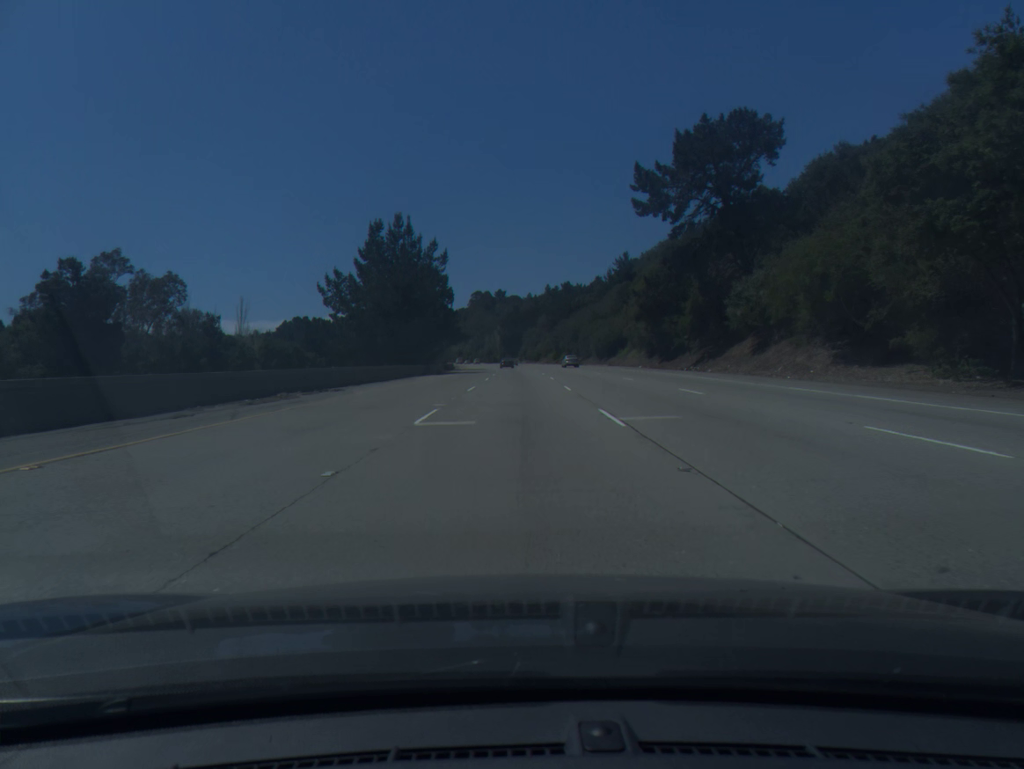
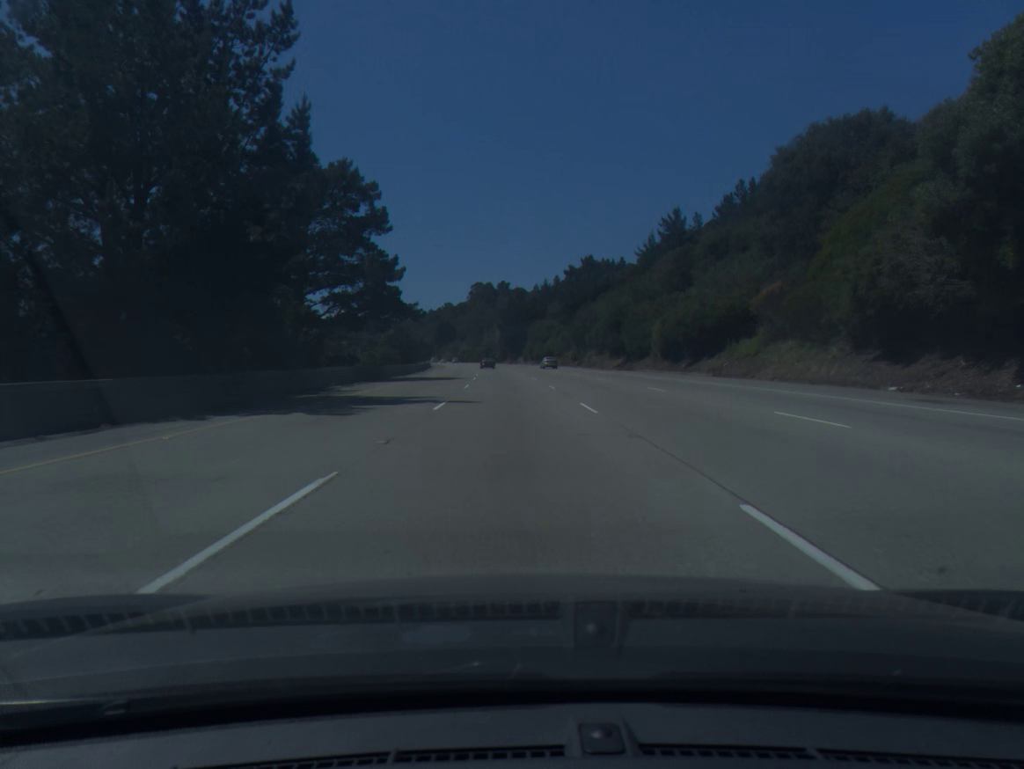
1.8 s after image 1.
(+0.1, +54.8) m; 0°
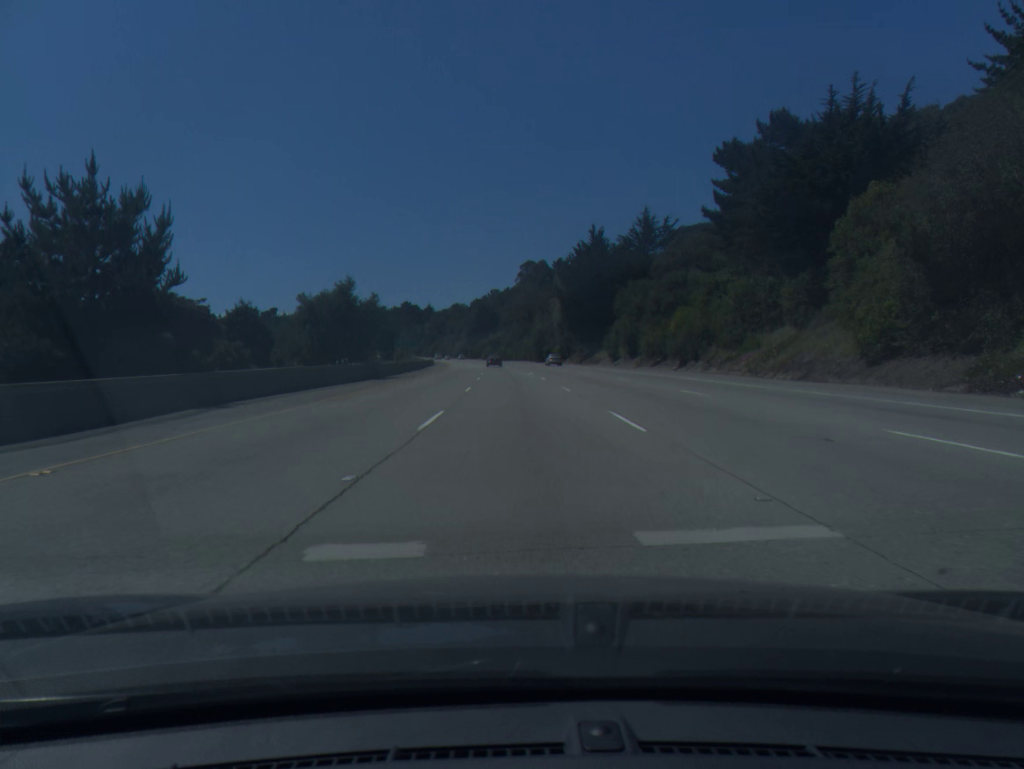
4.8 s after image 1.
(-3.2, +91.4) m; -4°
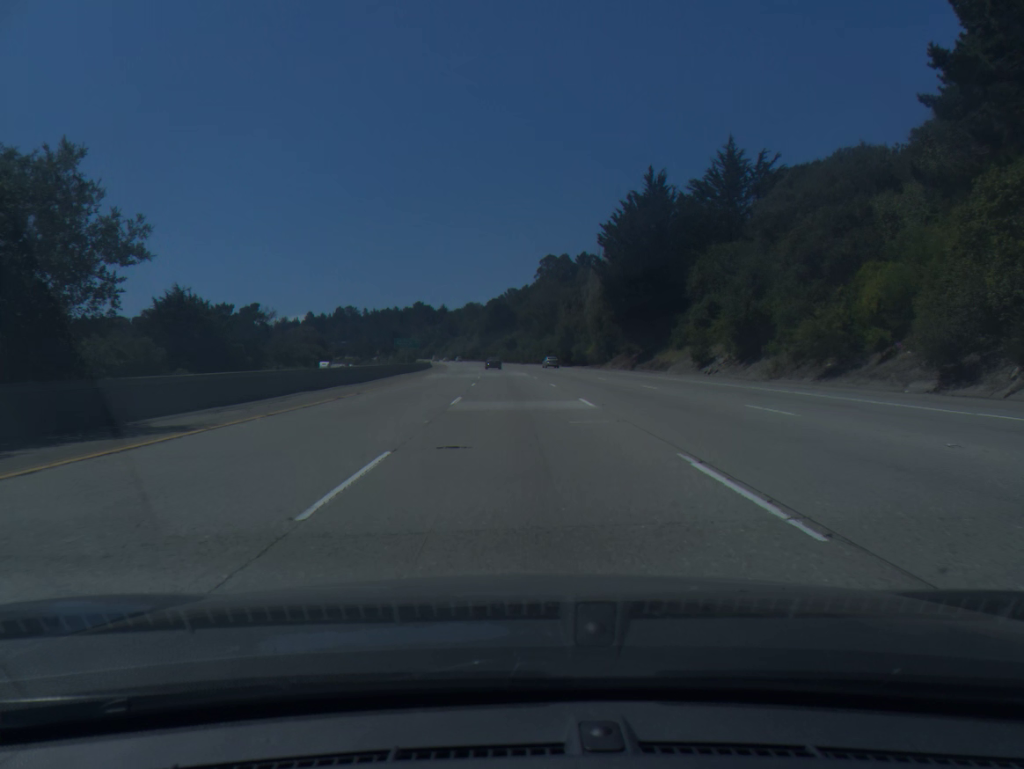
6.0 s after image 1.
(-0.4, +36.6) m; -1°
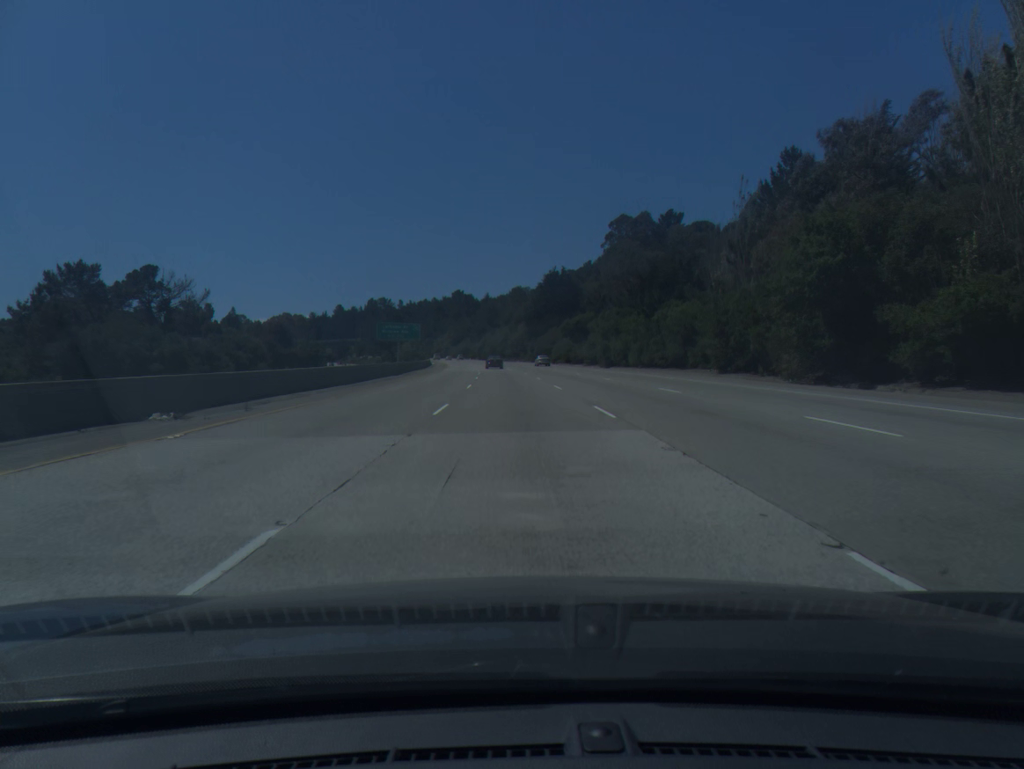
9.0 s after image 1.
(-2.9, +91.4) m; -4°
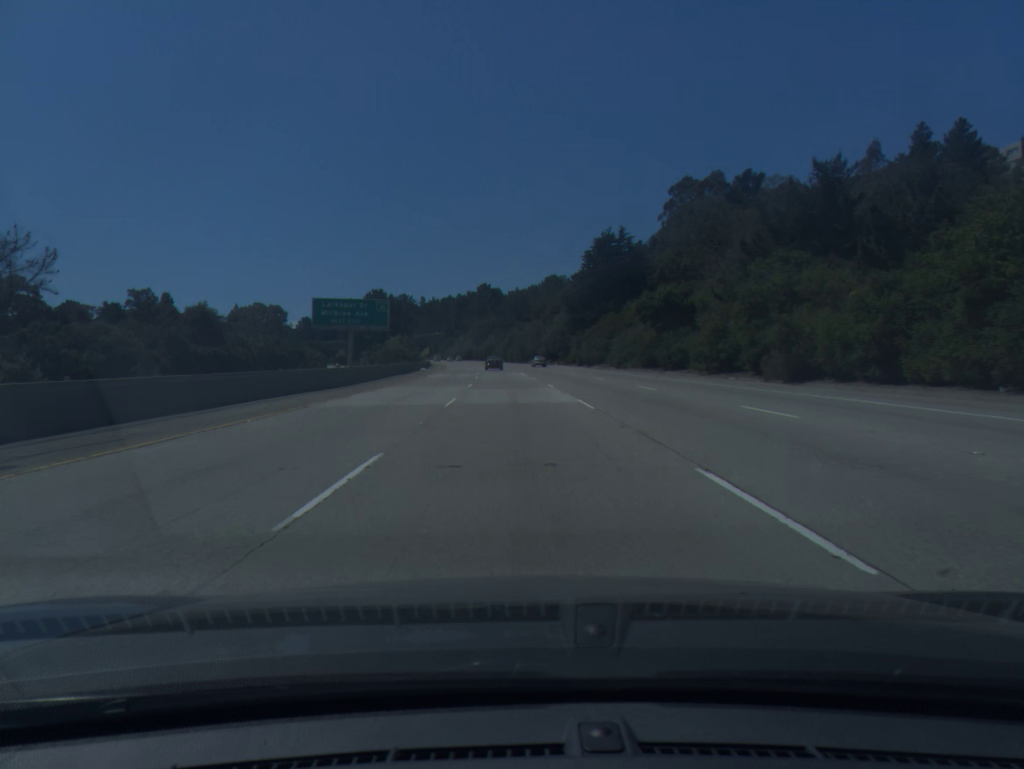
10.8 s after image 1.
(-1.0, +54.8) m; -2°
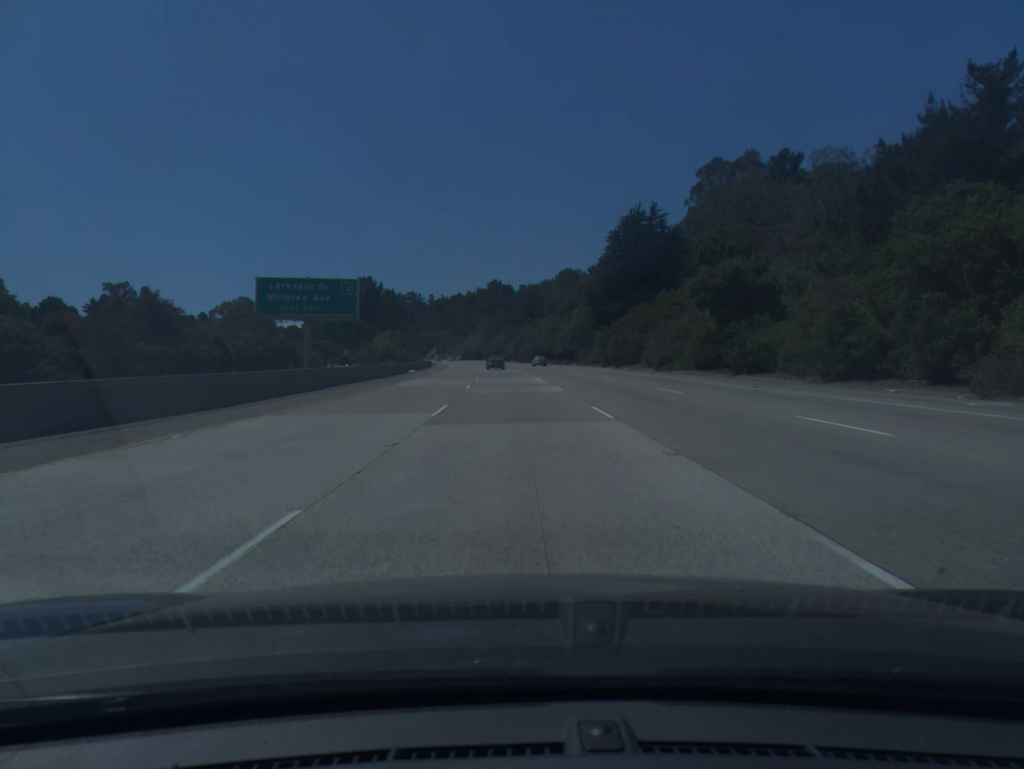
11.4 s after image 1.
(-0.1, +18.3) m; -1°
